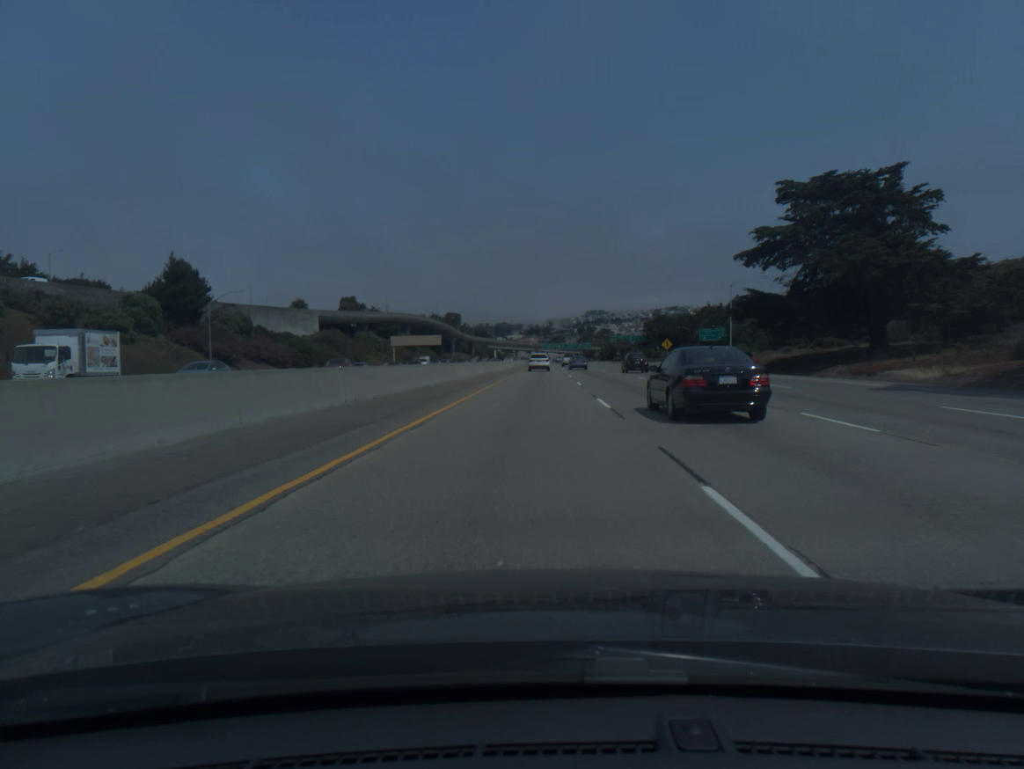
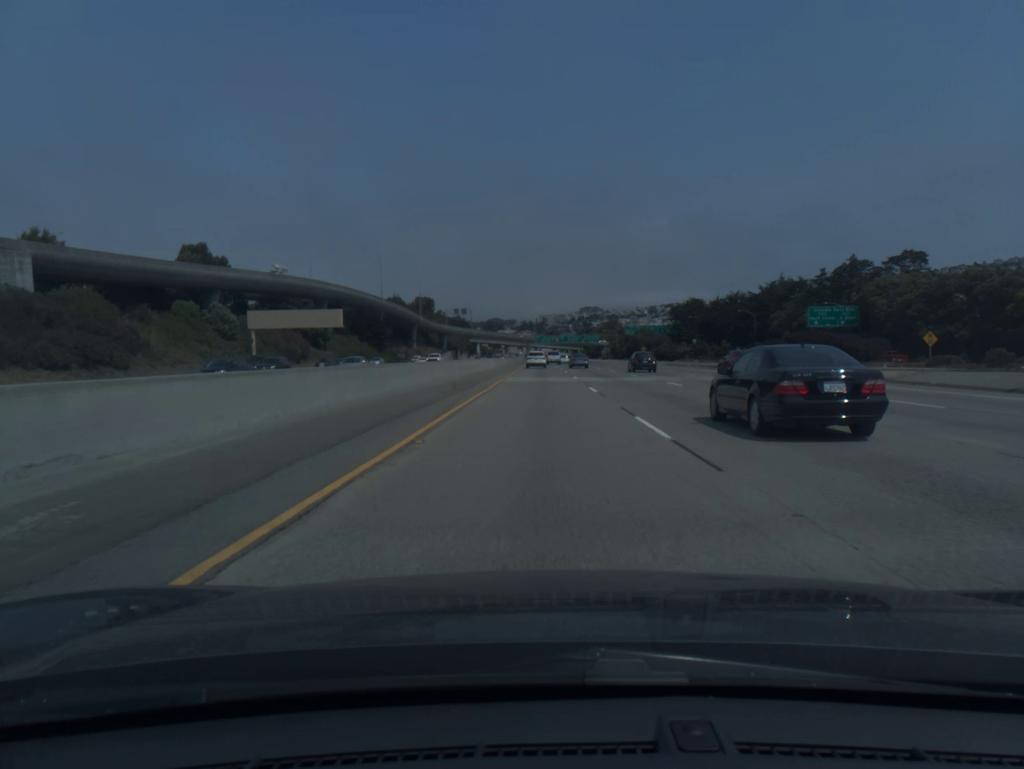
(+0.6, +94.8) m; +1°
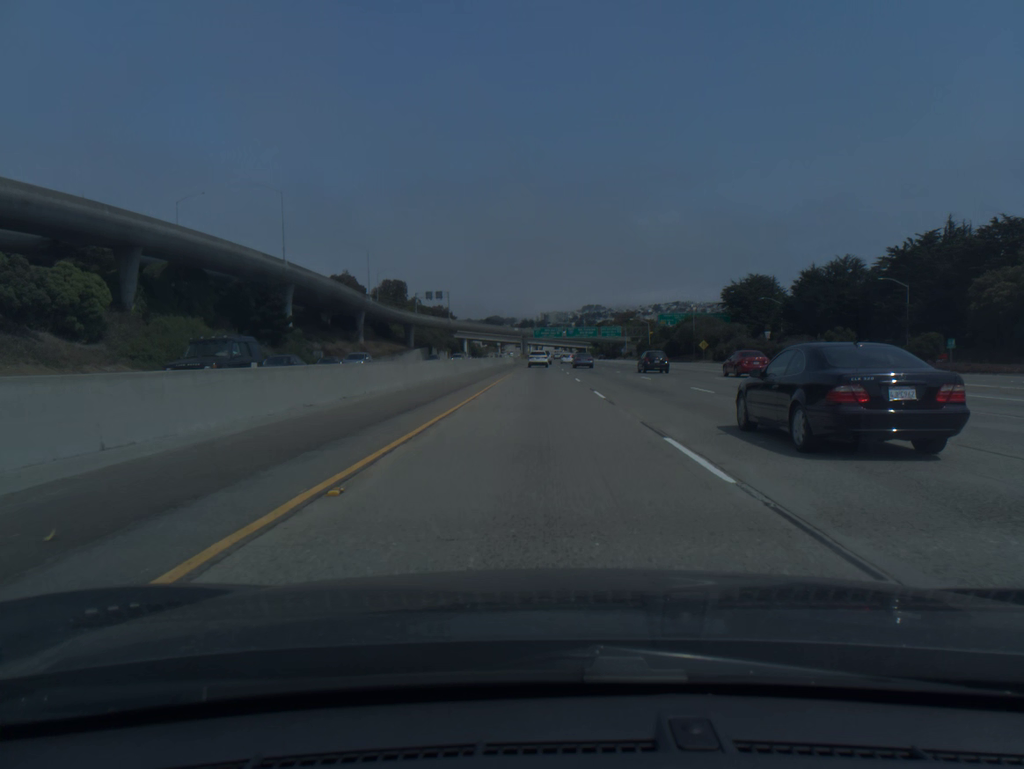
(0.0, +77.1) m; 0°
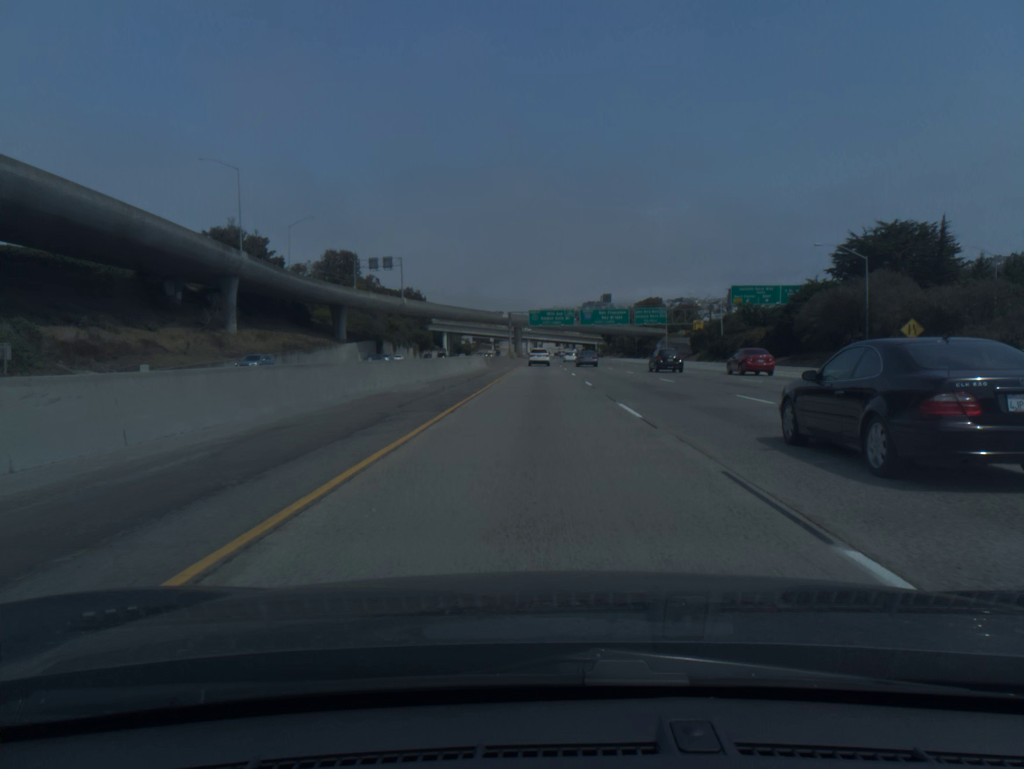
(0.0, +77.3) m; 0°
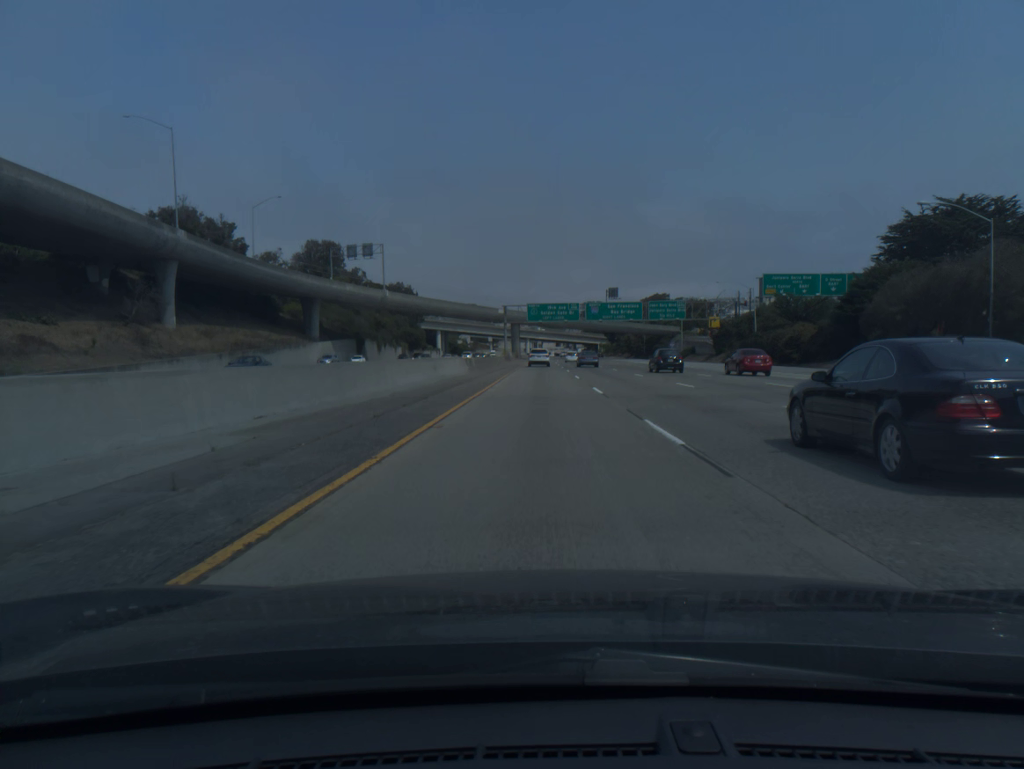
(0.0, +18.9) m; 0°
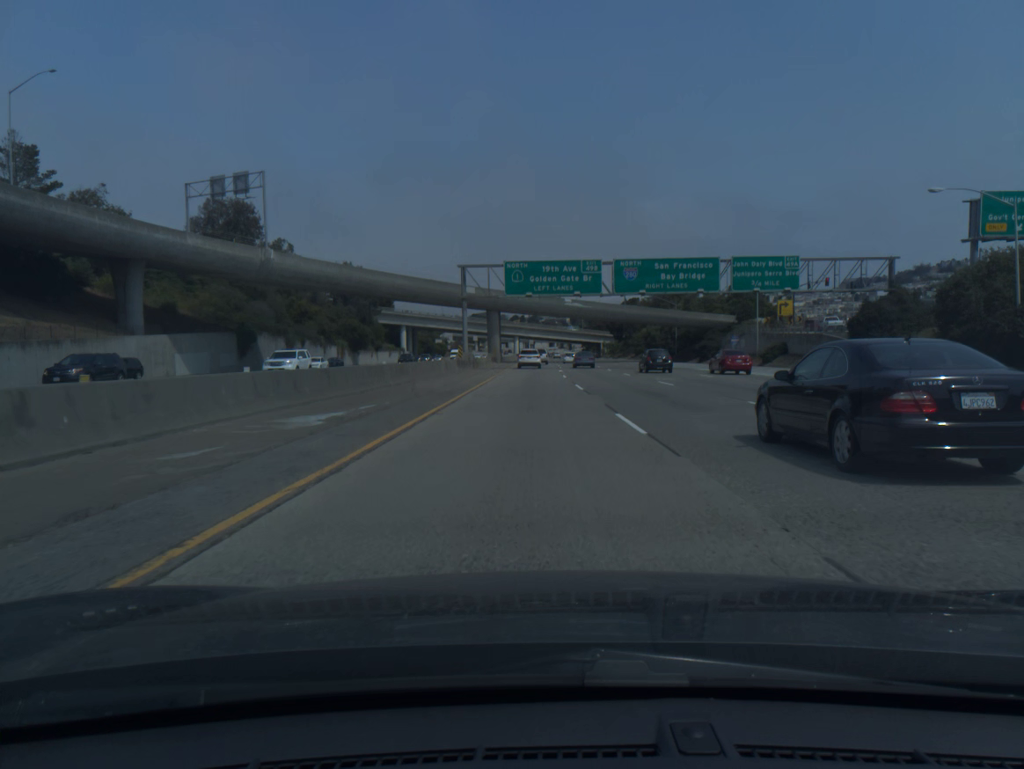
(+0.2, +55.3) m; +1°
